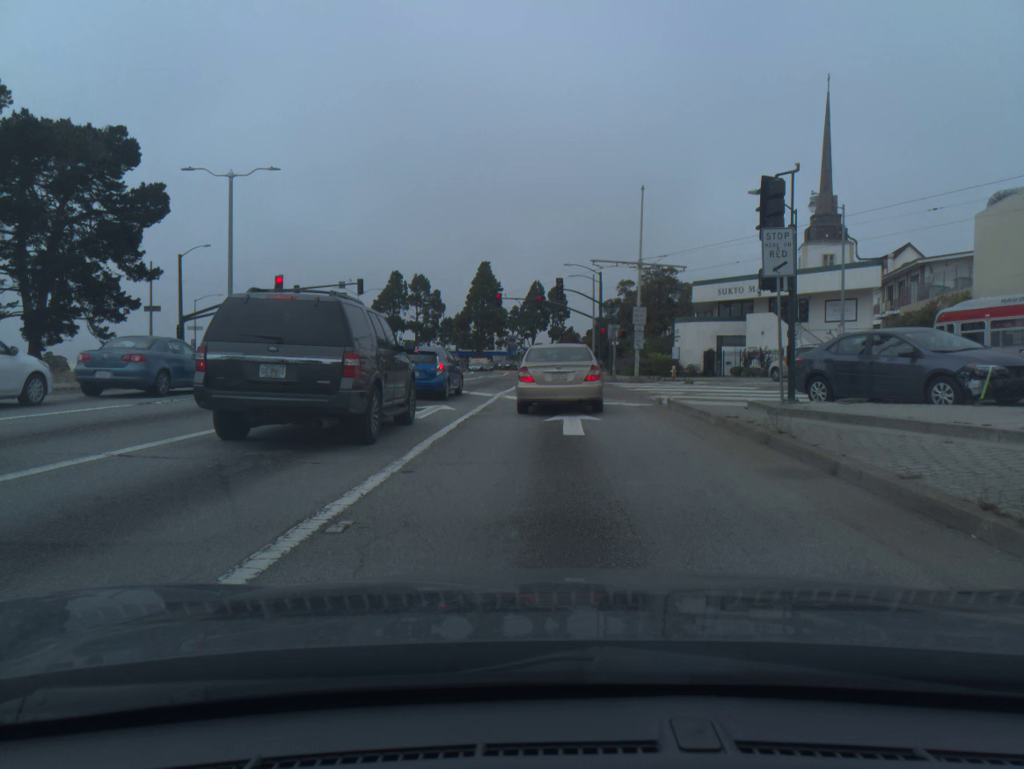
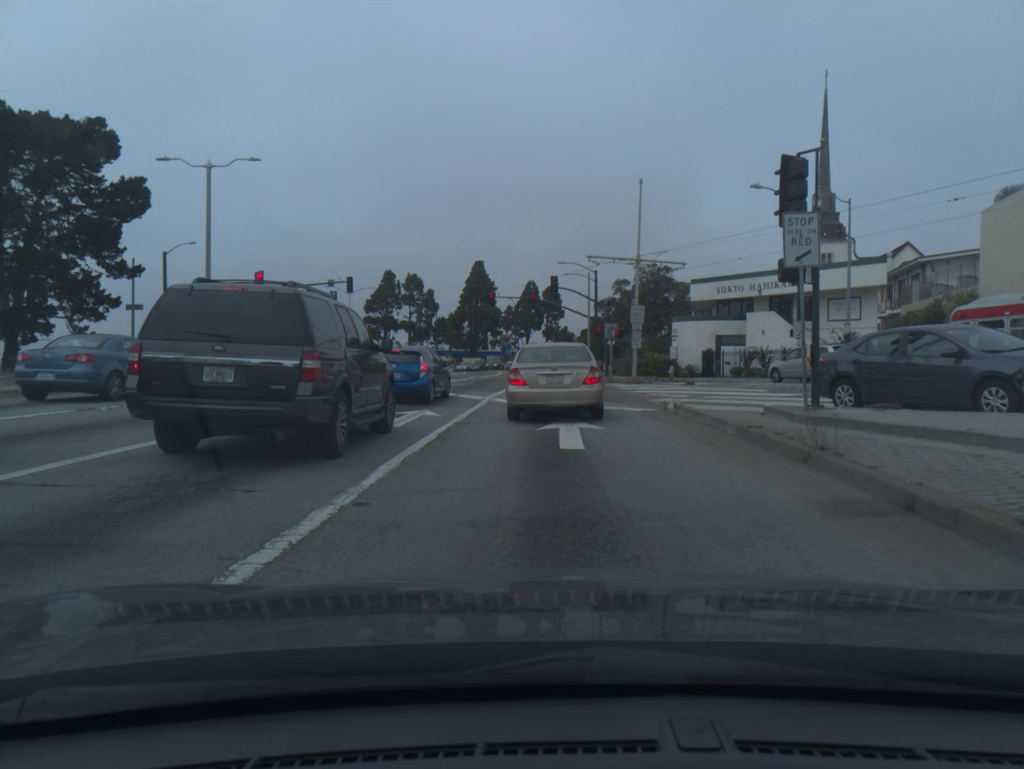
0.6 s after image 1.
(0.0, +1.7) m; +1°
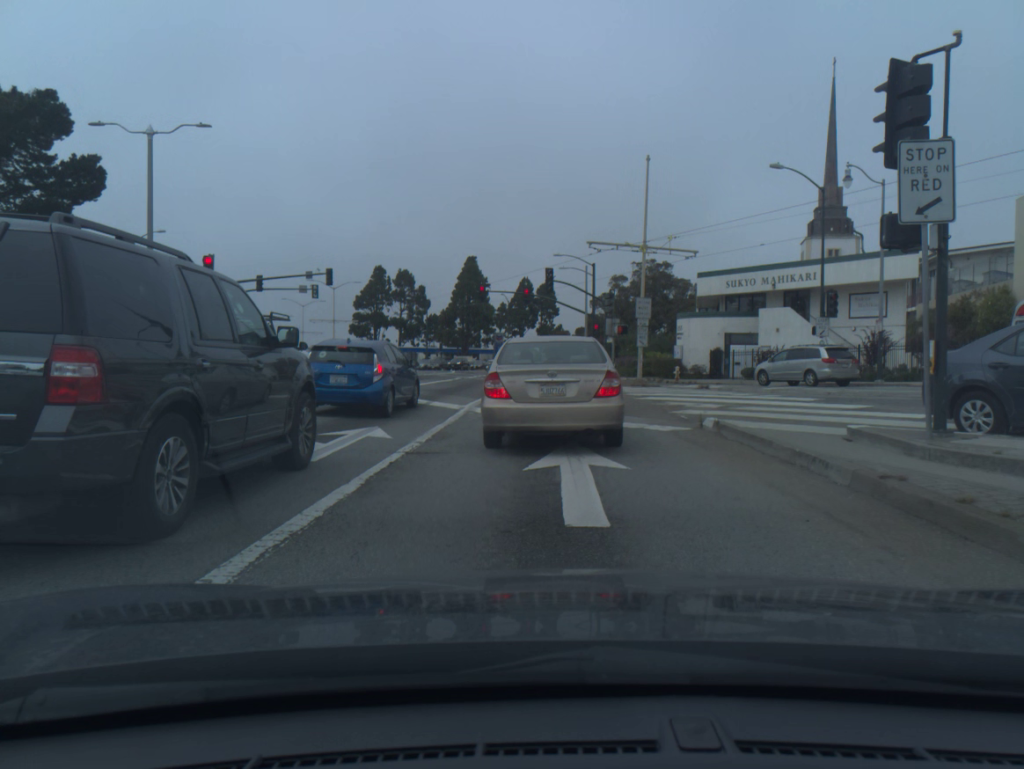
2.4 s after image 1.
(0.0, +4.6) m; +1°
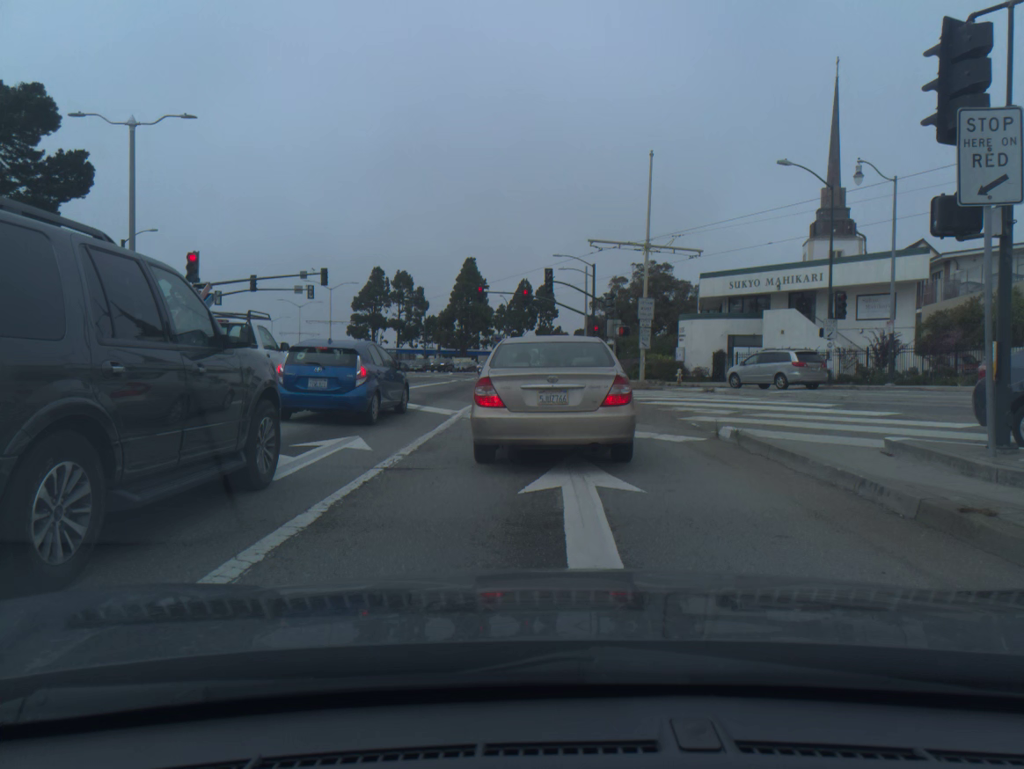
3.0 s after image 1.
(0.0, +1.3) m; 0°
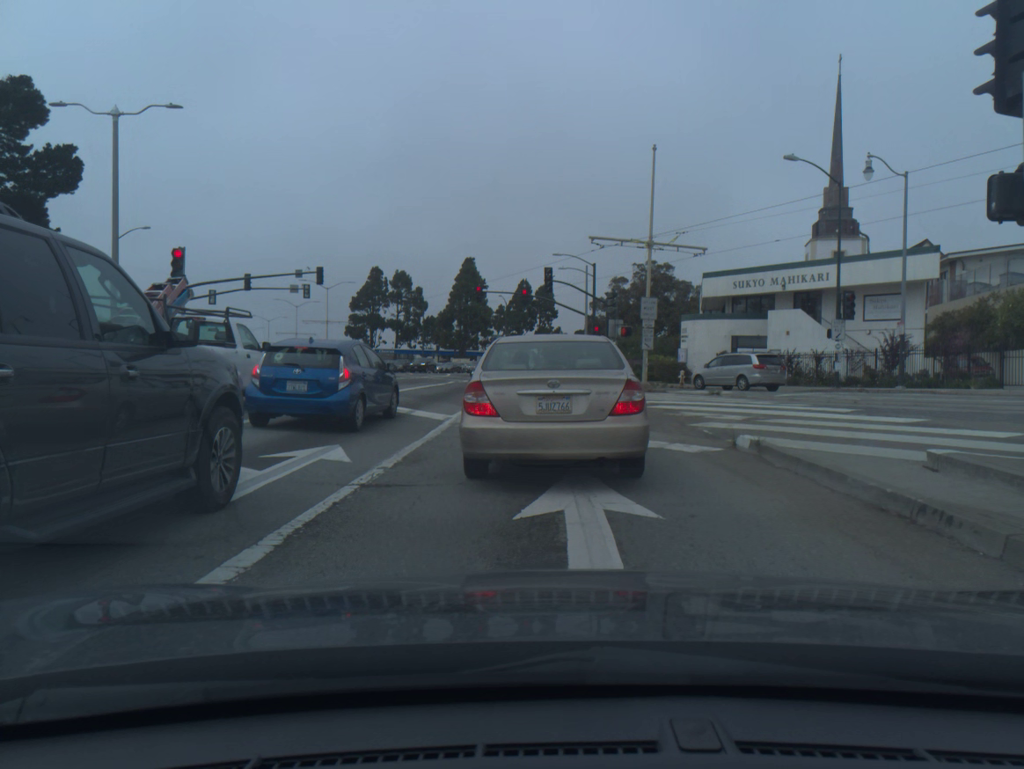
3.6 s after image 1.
(0.0, +1.1) m; 0°
